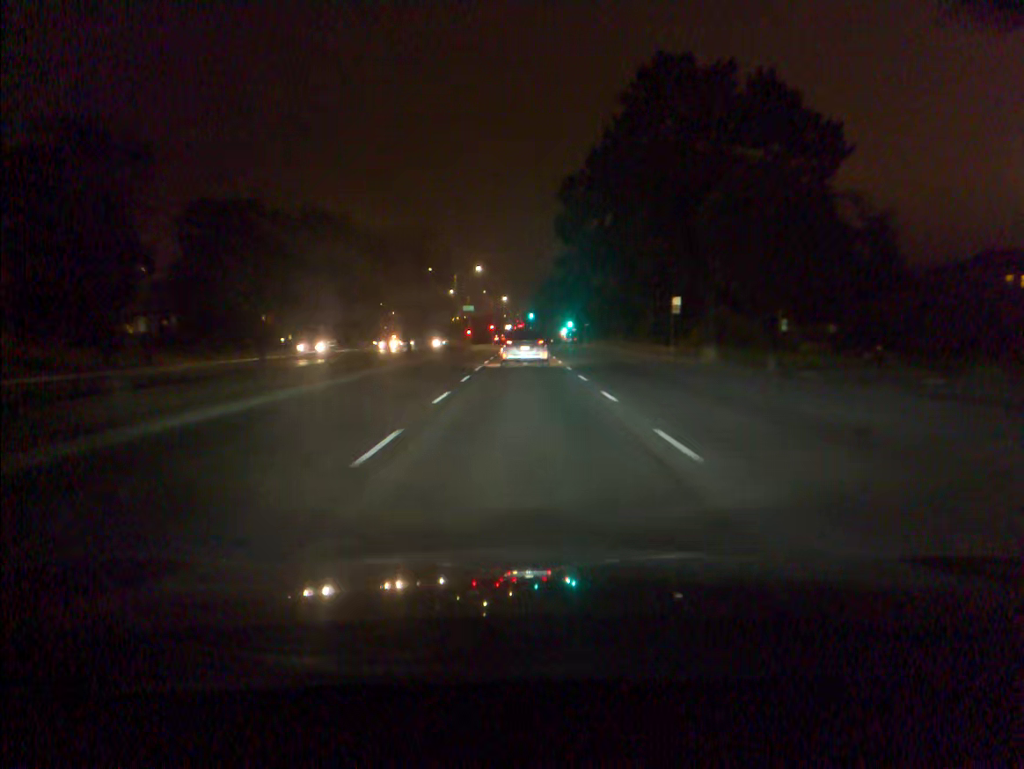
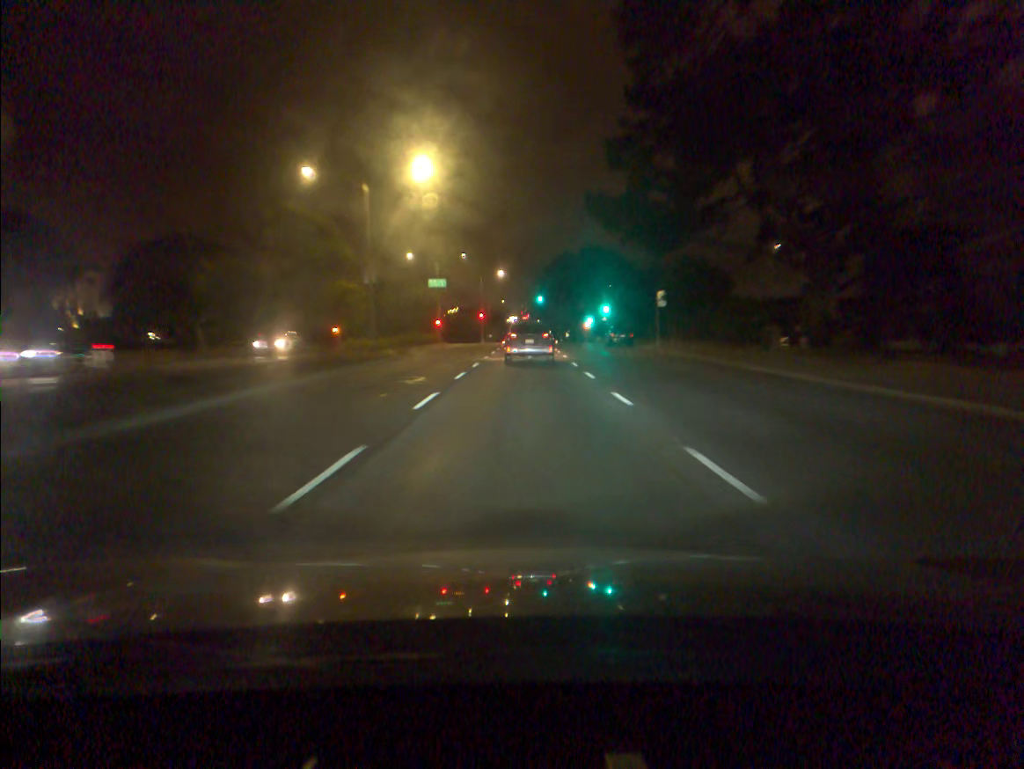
(-0.1, +53.3) m; -1°
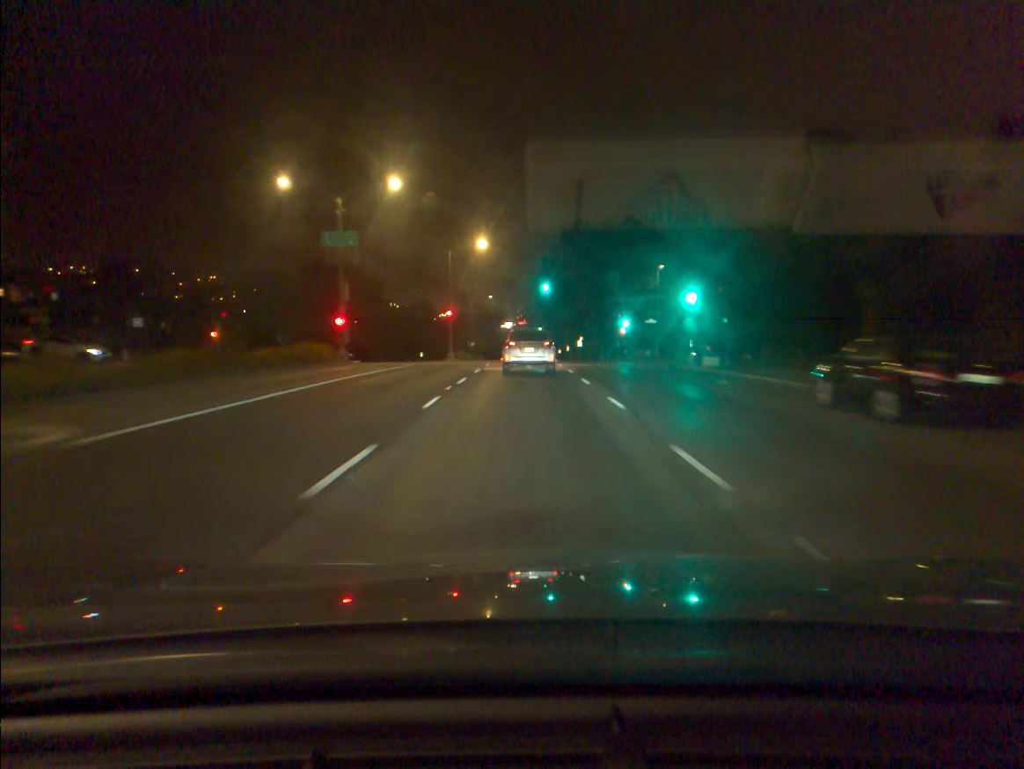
(+0.1, +42.8) m; 0°
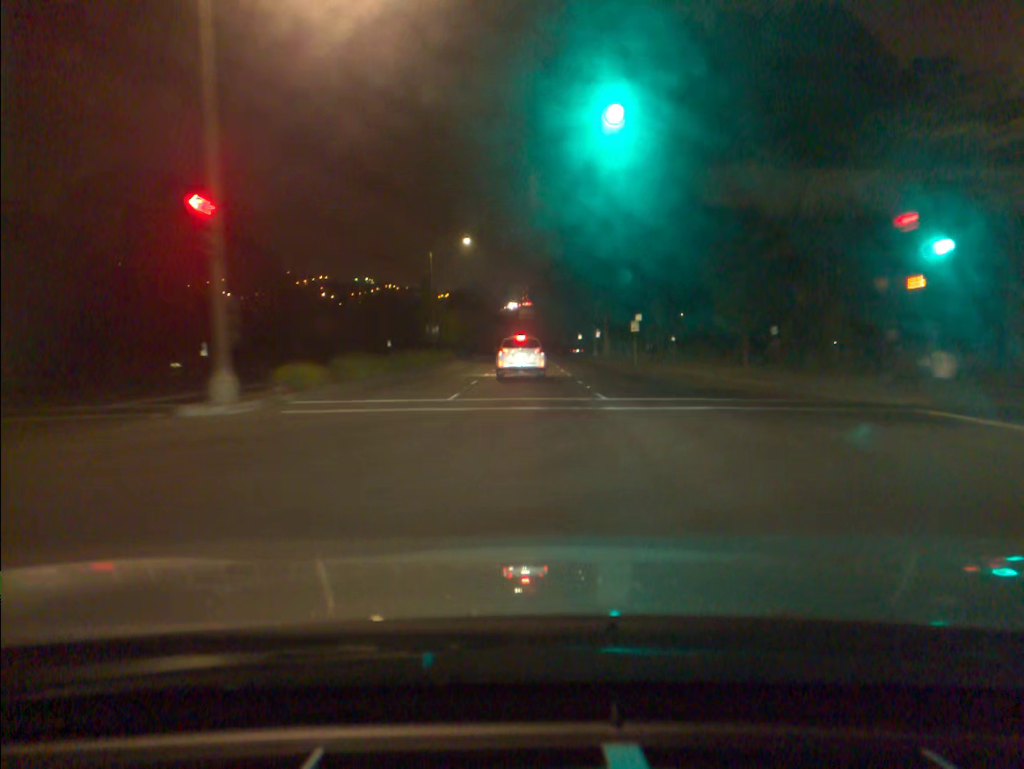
(0.0, +52.4) m; 0°
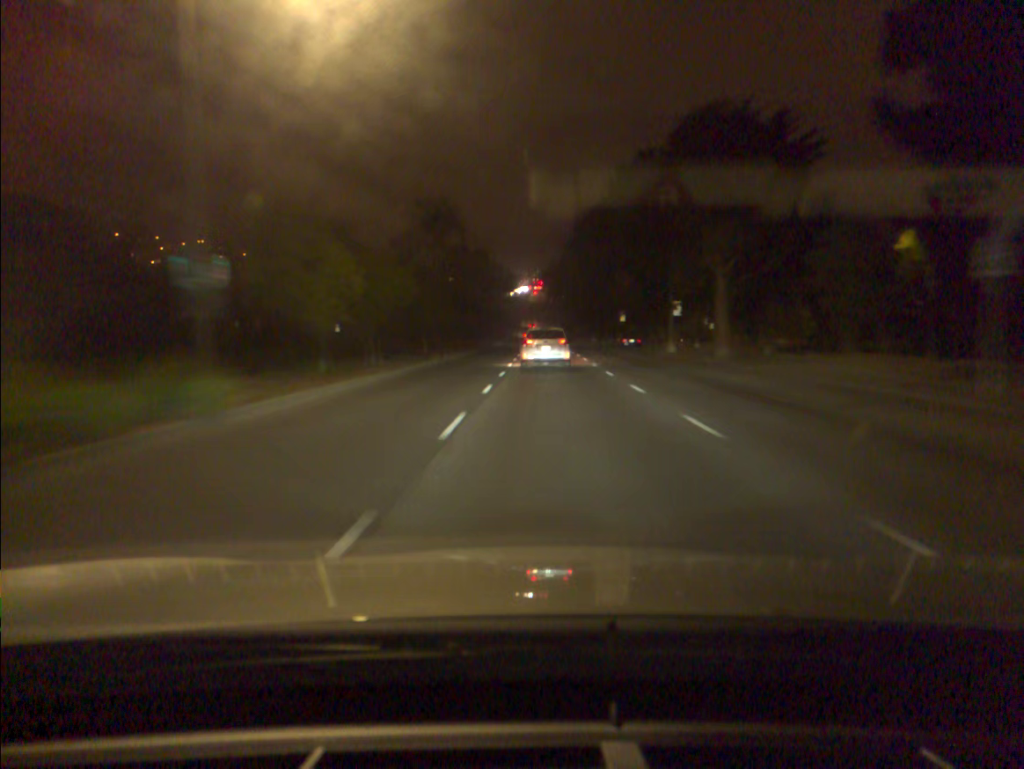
(-0.4, +44.7) m; -1°
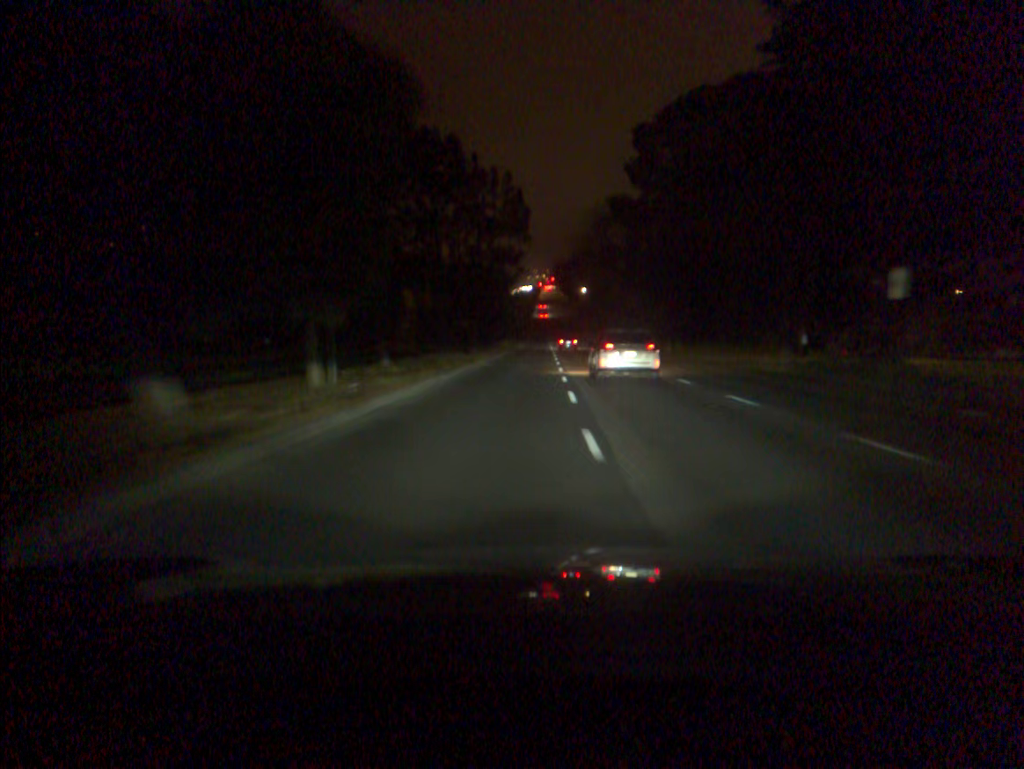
(-0.7, +60.5) m; 0°
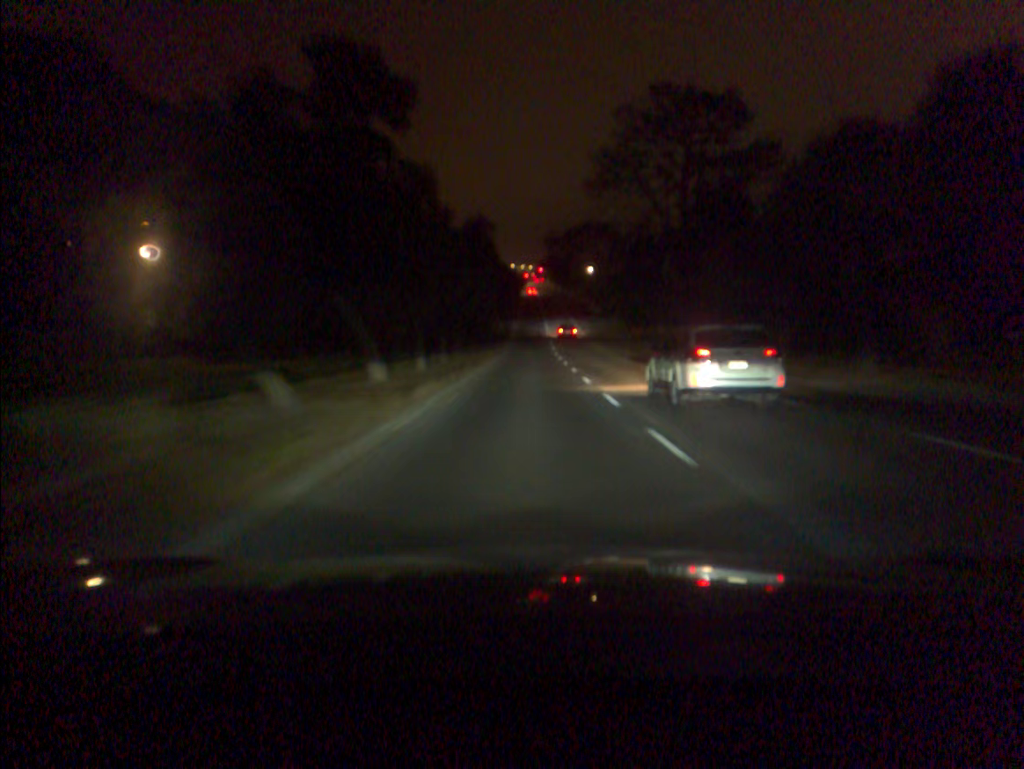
(+0.6, +65.7) m; +1°
